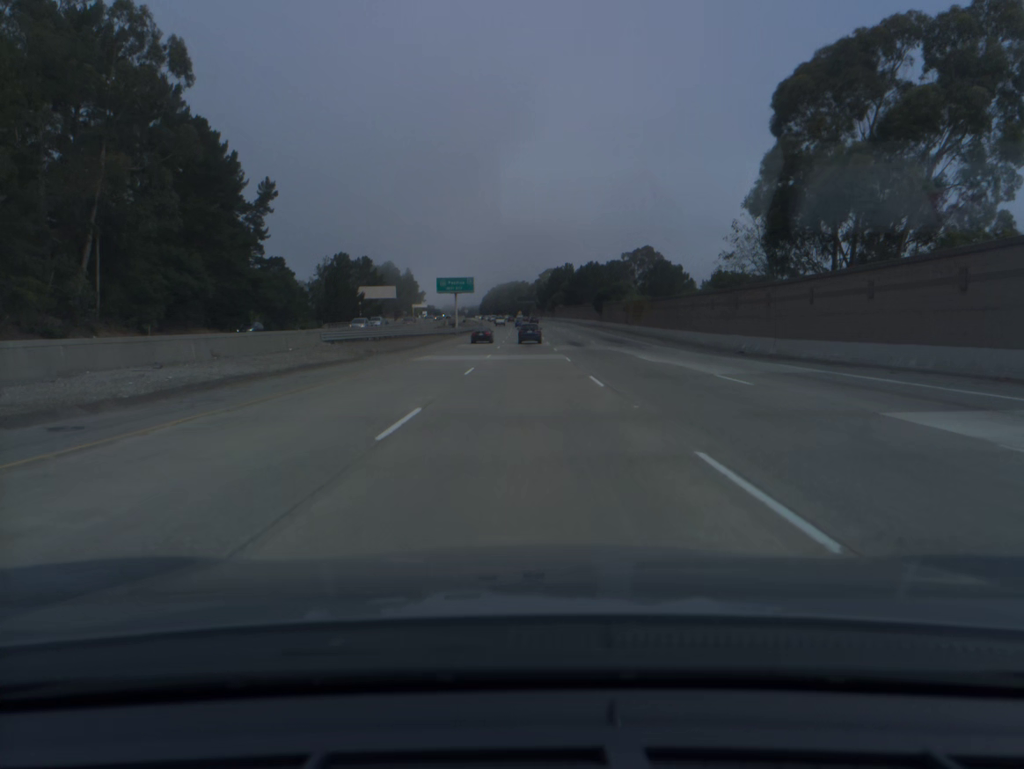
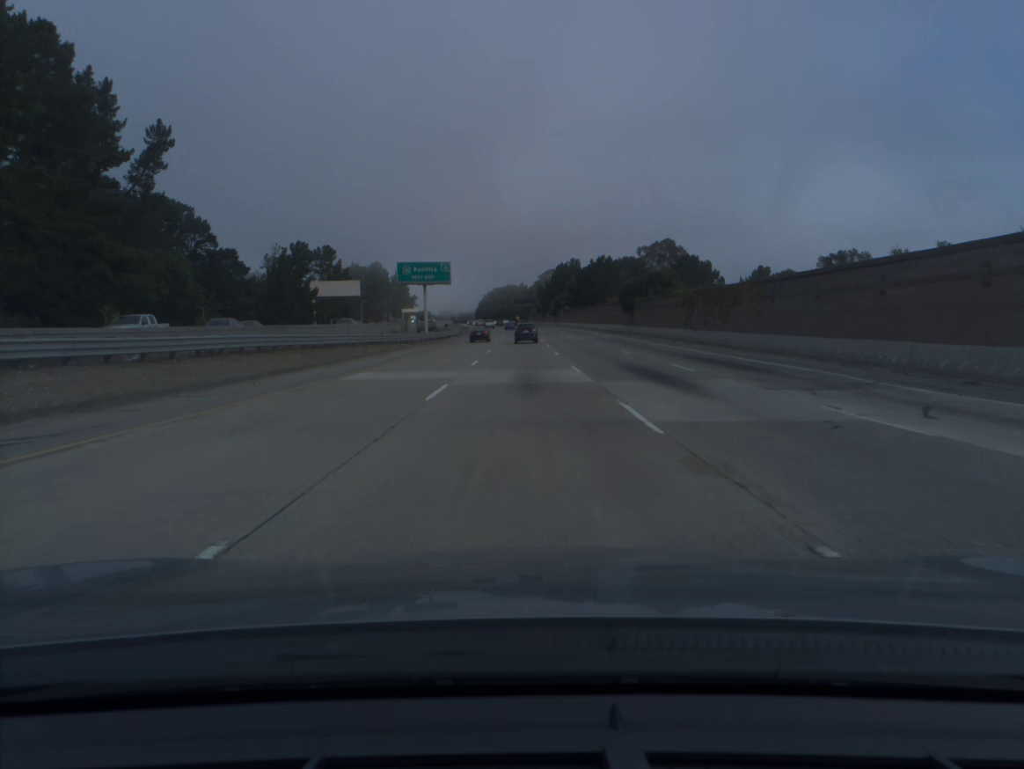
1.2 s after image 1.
(0.0, +38.0) m; 0°
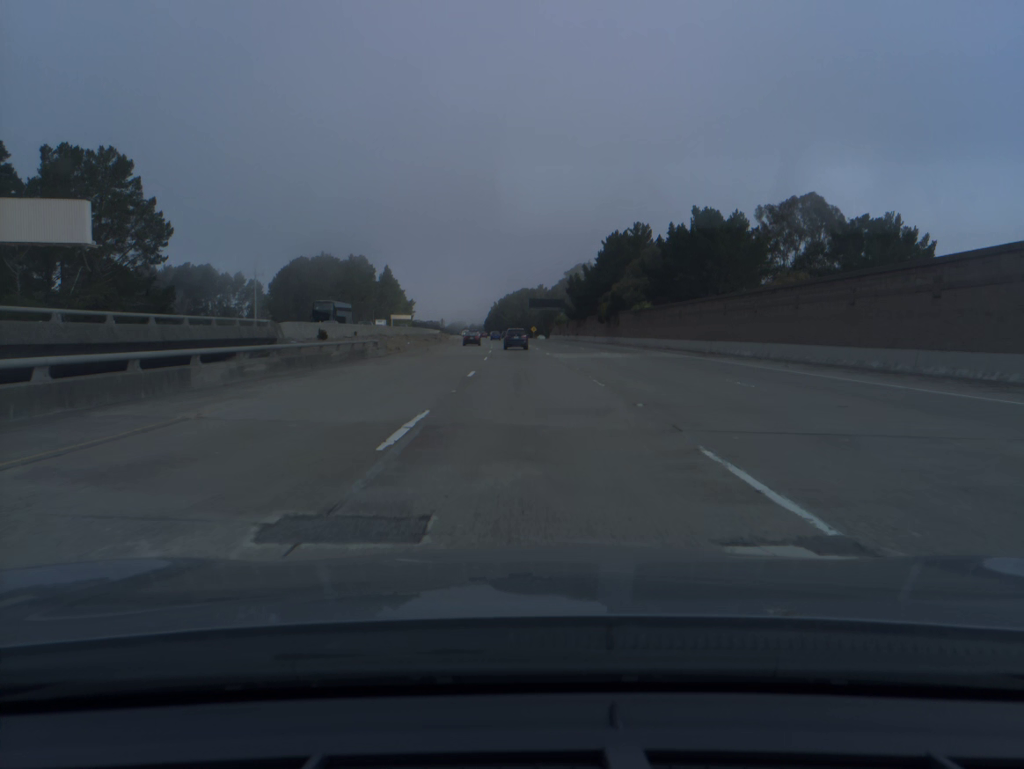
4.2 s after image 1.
(-0.8, +94.2) m; -1°
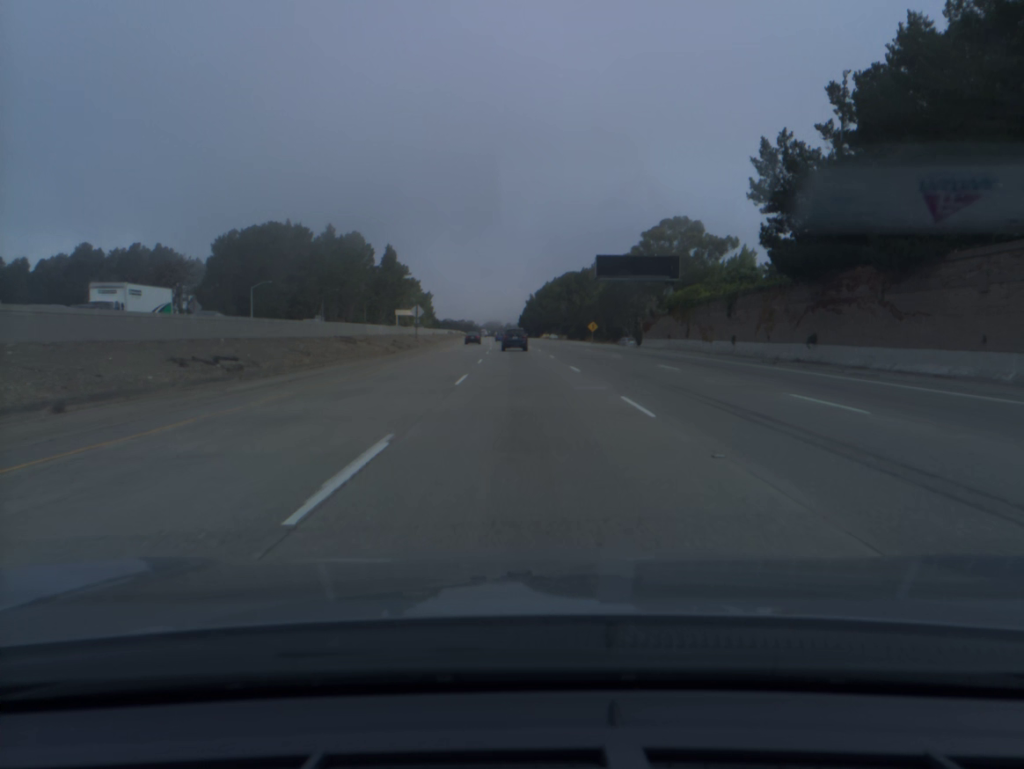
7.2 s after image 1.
(-2.1, +93.3) m; -3°
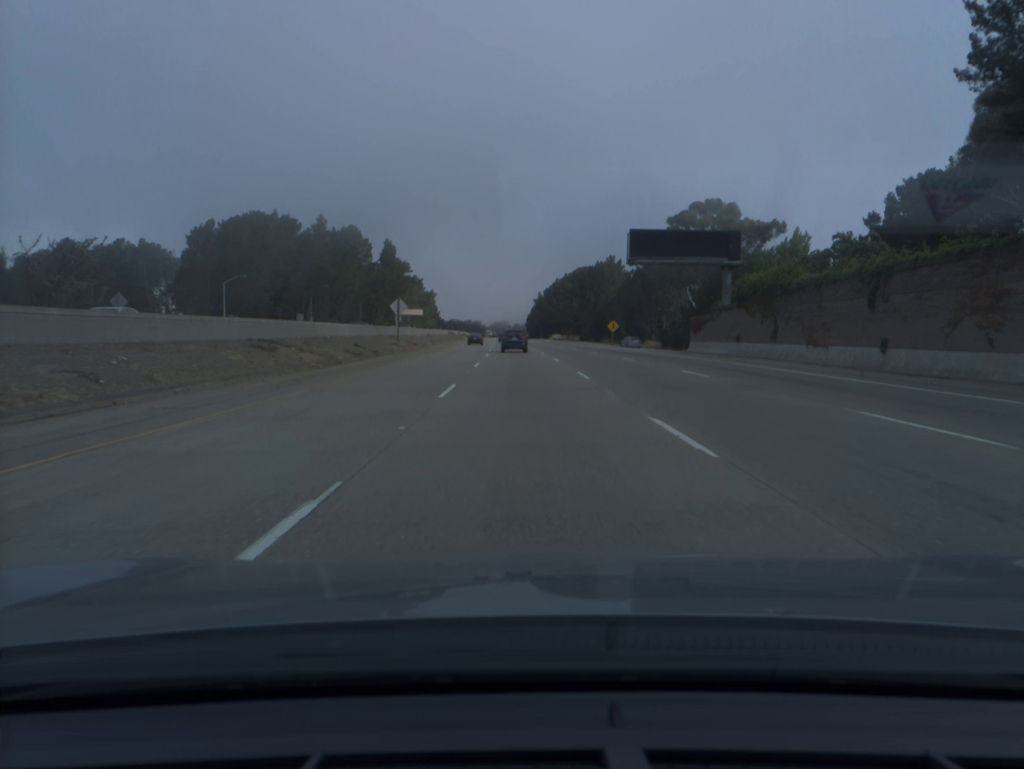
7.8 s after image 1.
(-0.1, +18.4) m; -1°
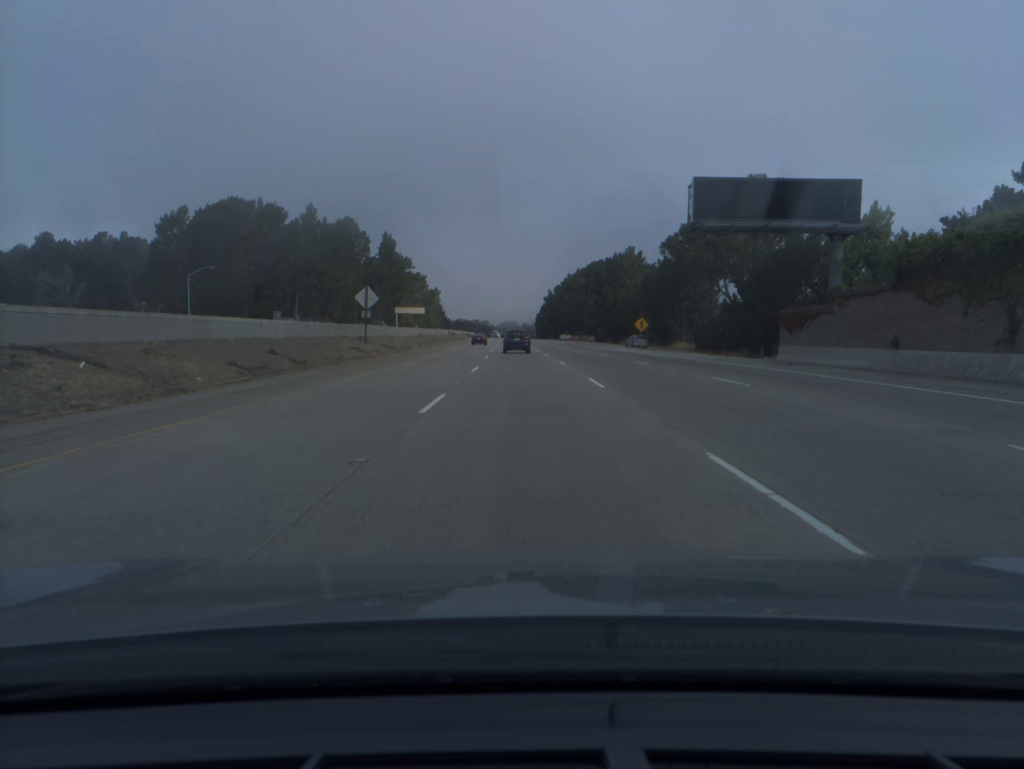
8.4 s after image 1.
(-0.1, +18.4) m; -1°
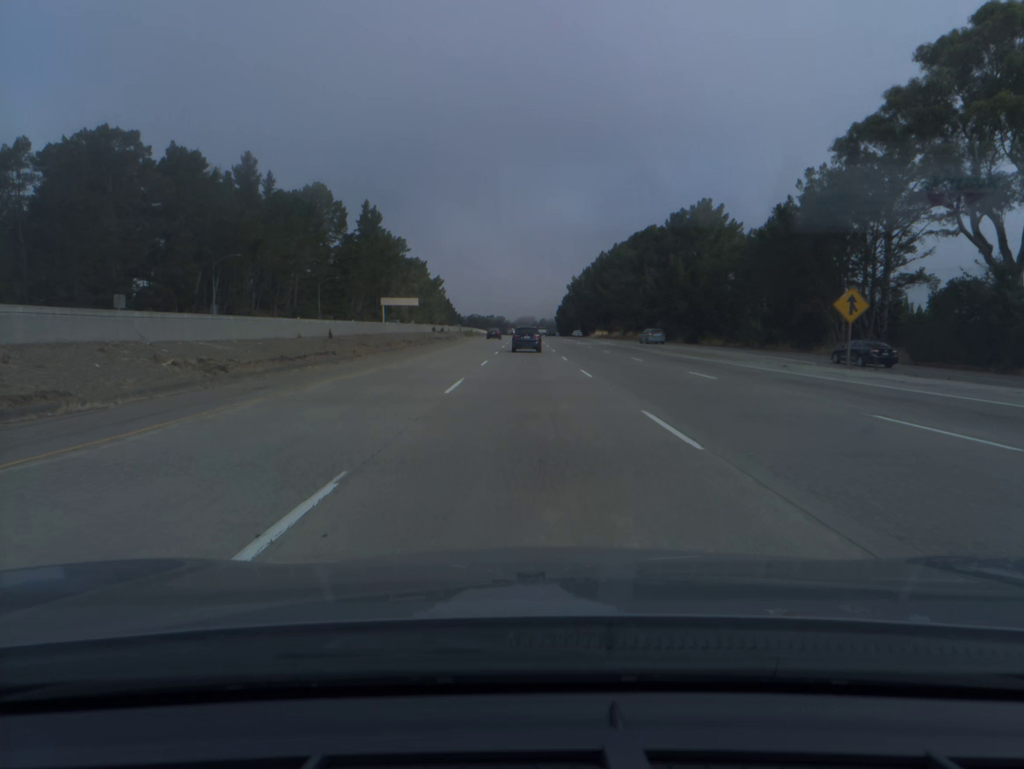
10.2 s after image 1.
(-0.7, +54.3) m; -1°
